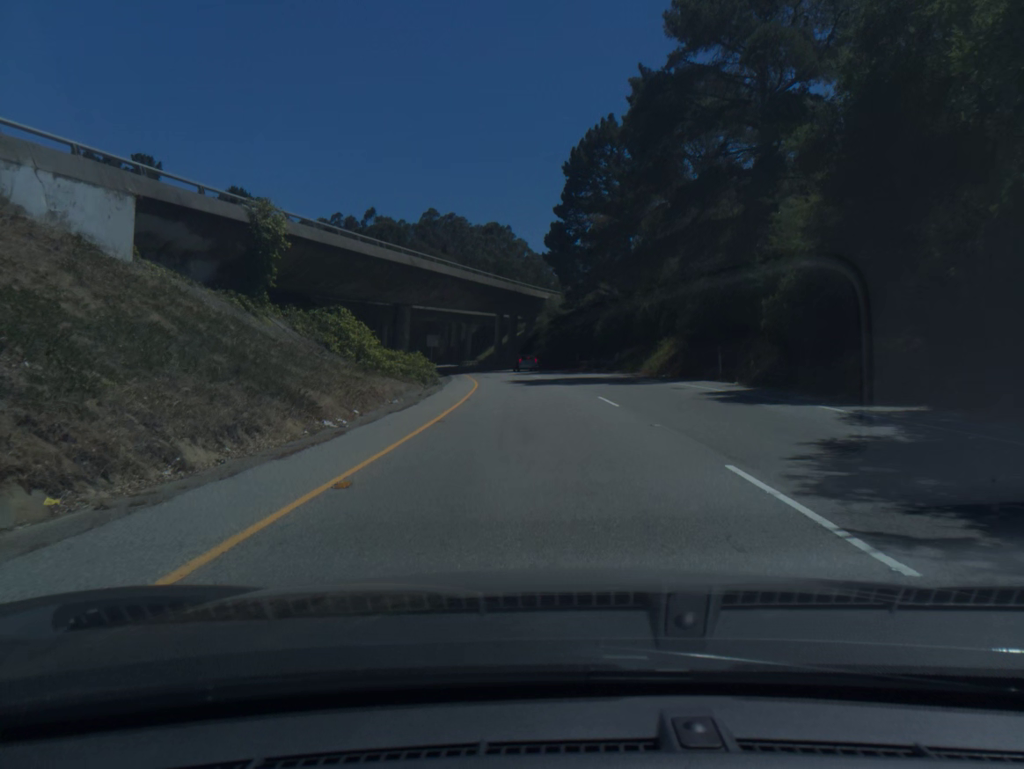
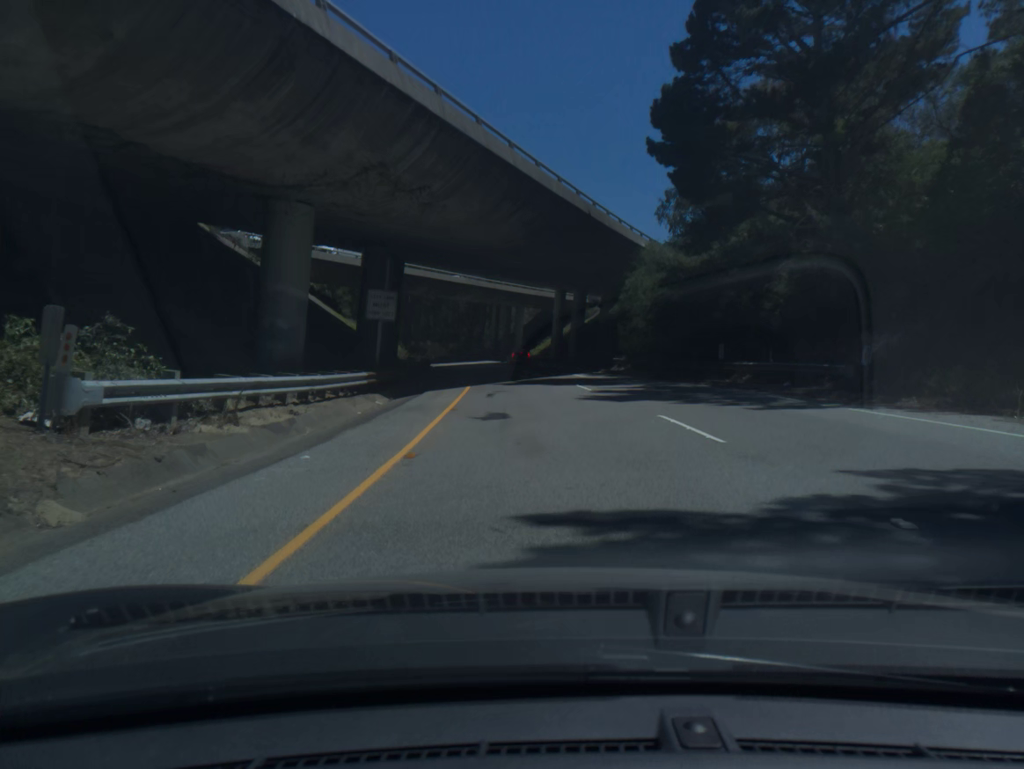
(-1.4, +37.4) m; -4°
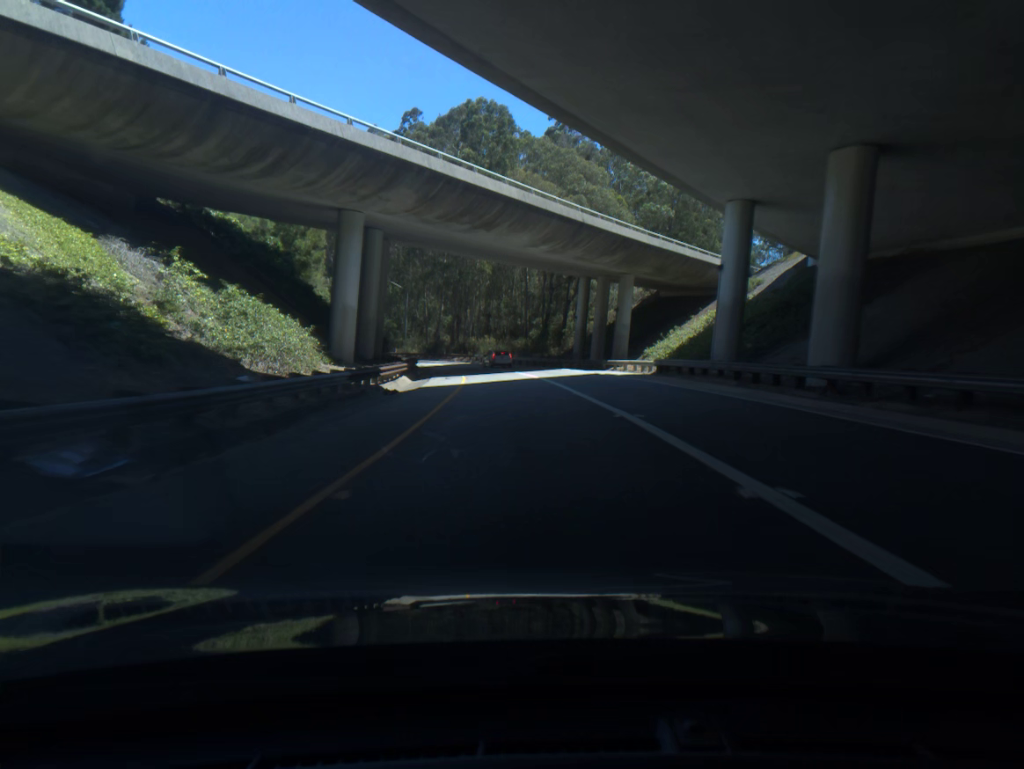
(-2.3, +50.1) m; -6°
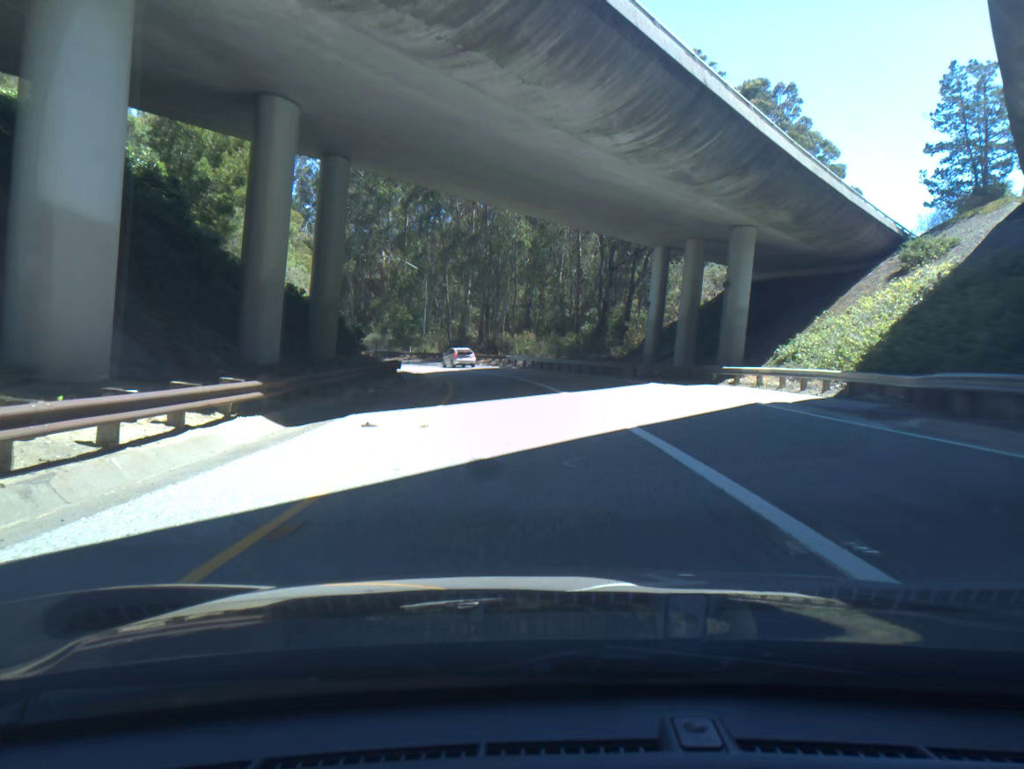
(-0.7, +24.7) m; -3°
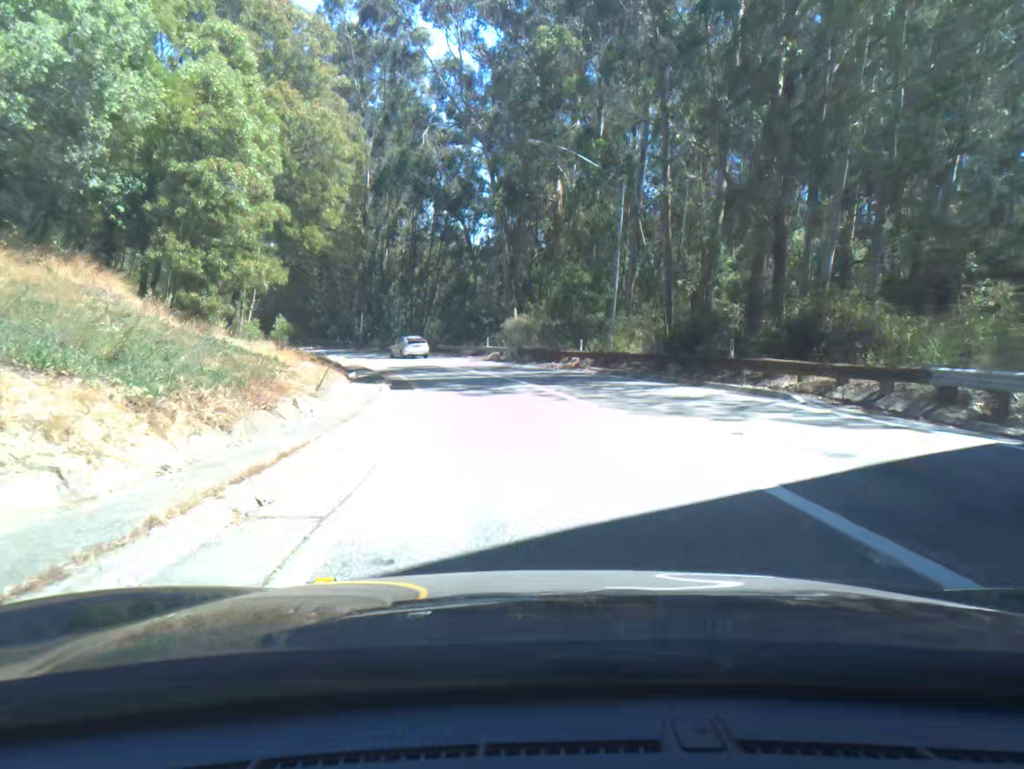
(-5.5, +48.1) m; -15°
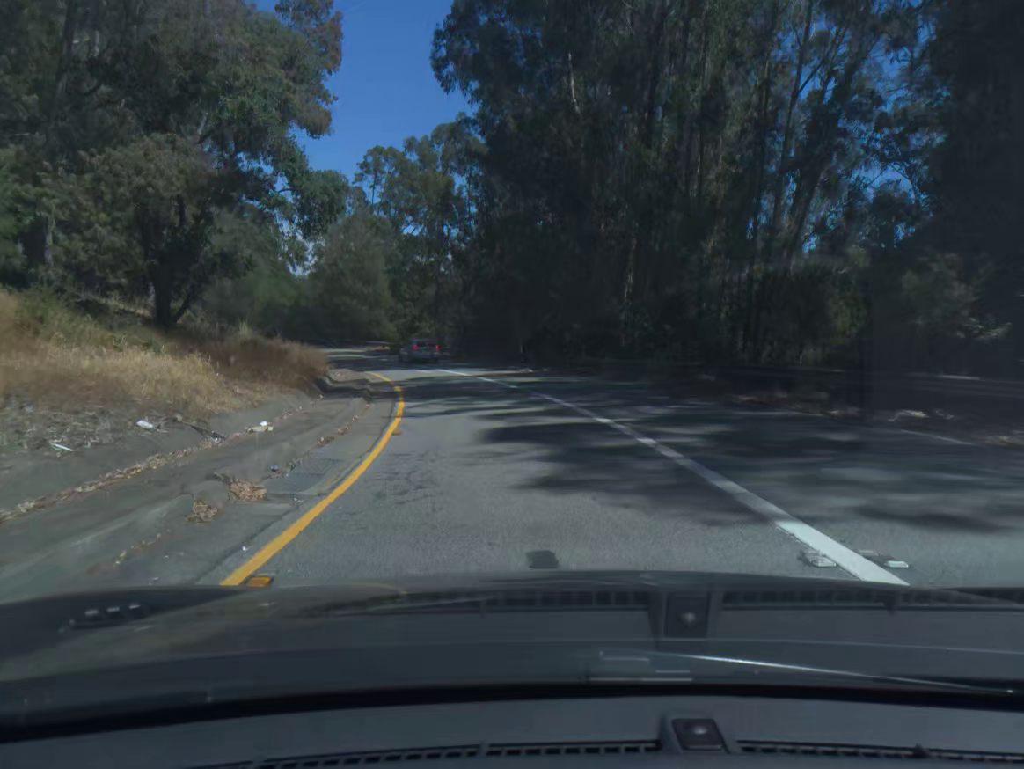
(-8.6, +46.4) m; -21°
